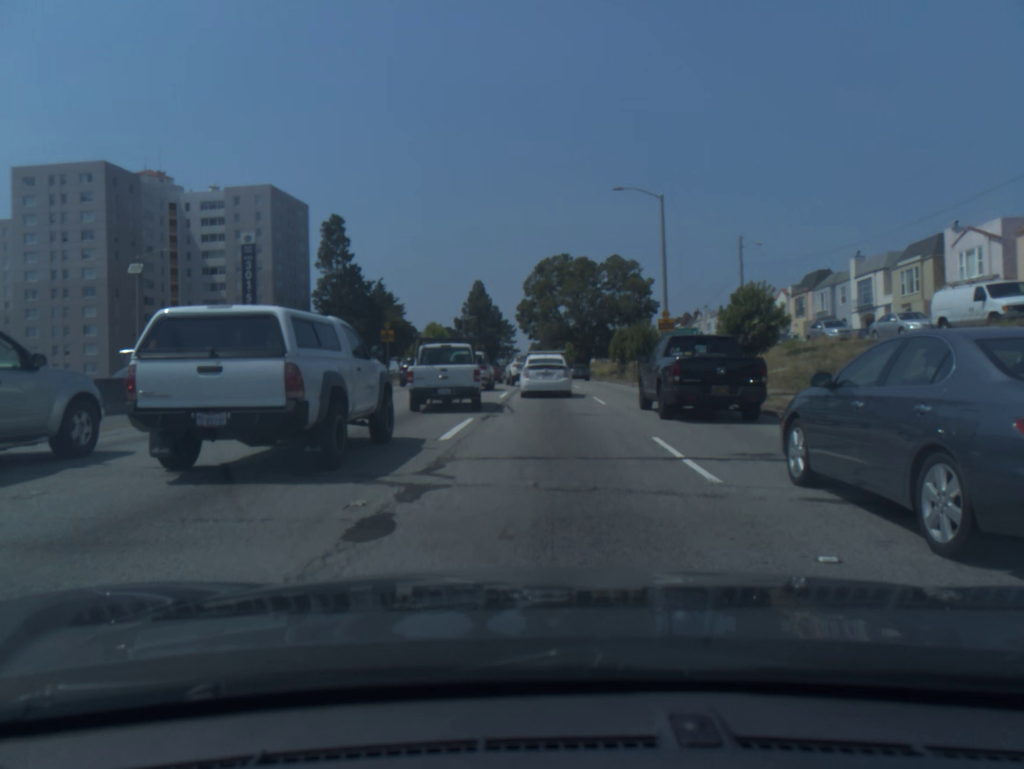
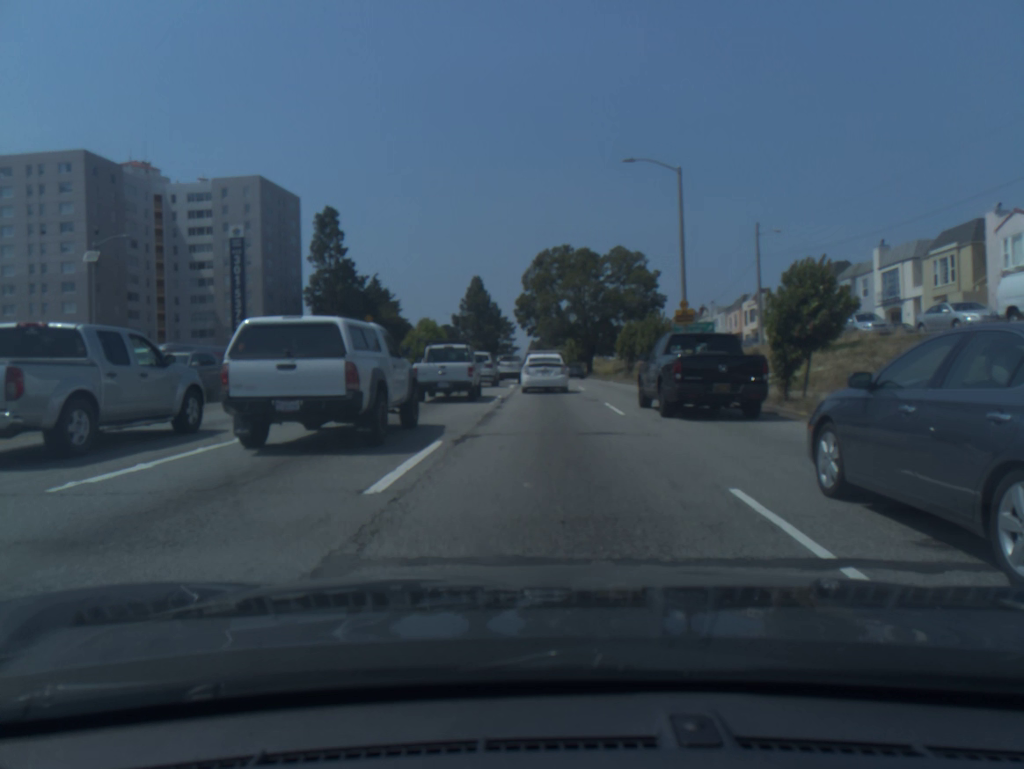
(0.0, +4.9) m; 0°
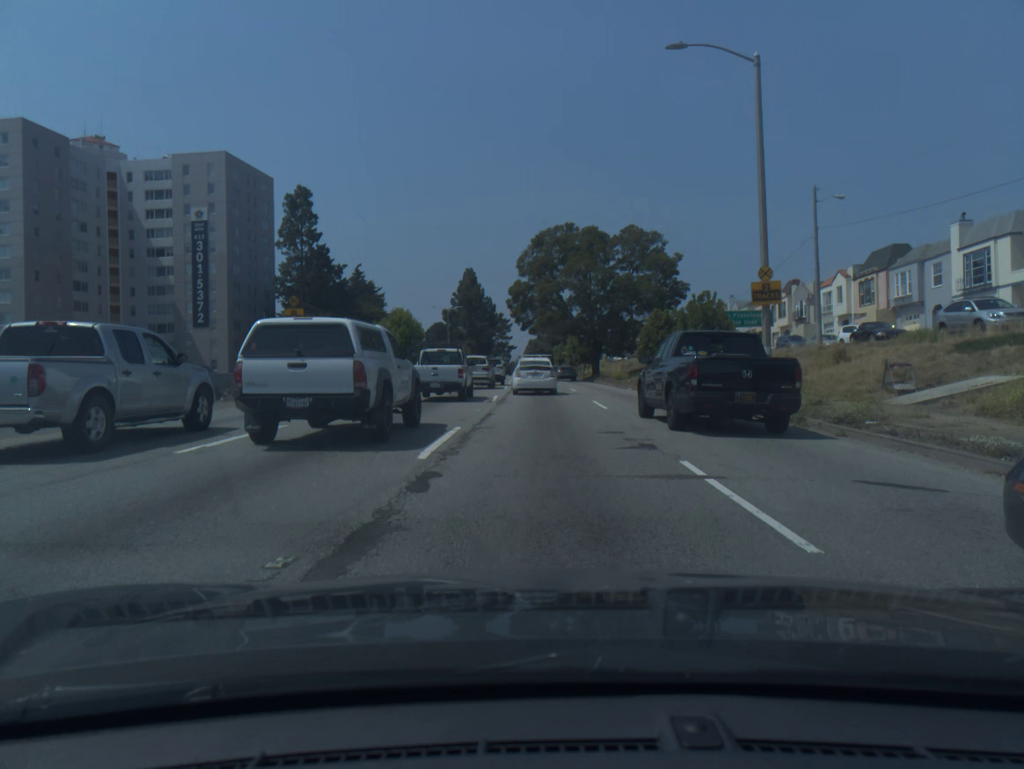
(0.0, +11.6) m; 0°
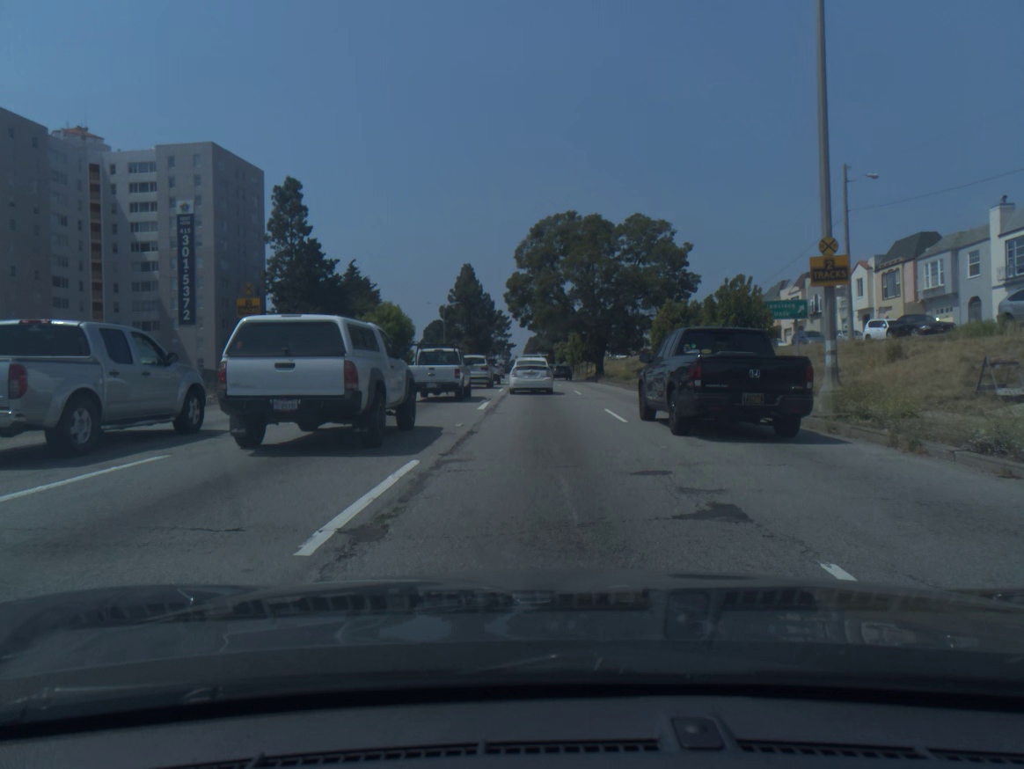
(0.0, +4.6) m; 0°
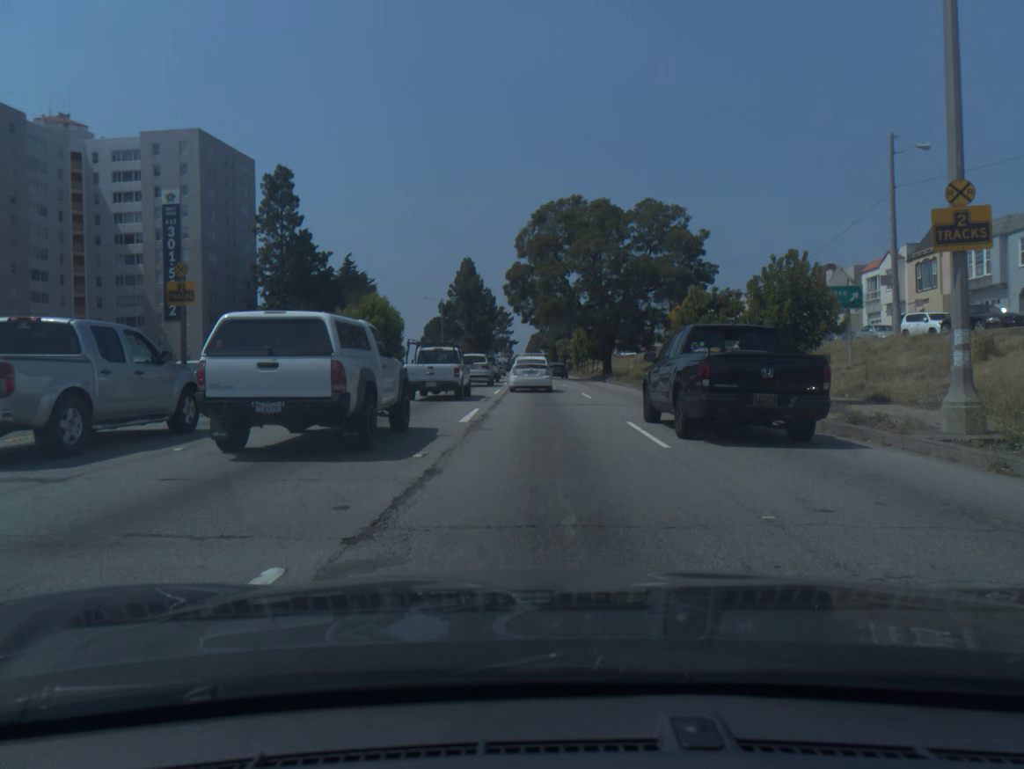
(0.0, +4.8) m; 0°
